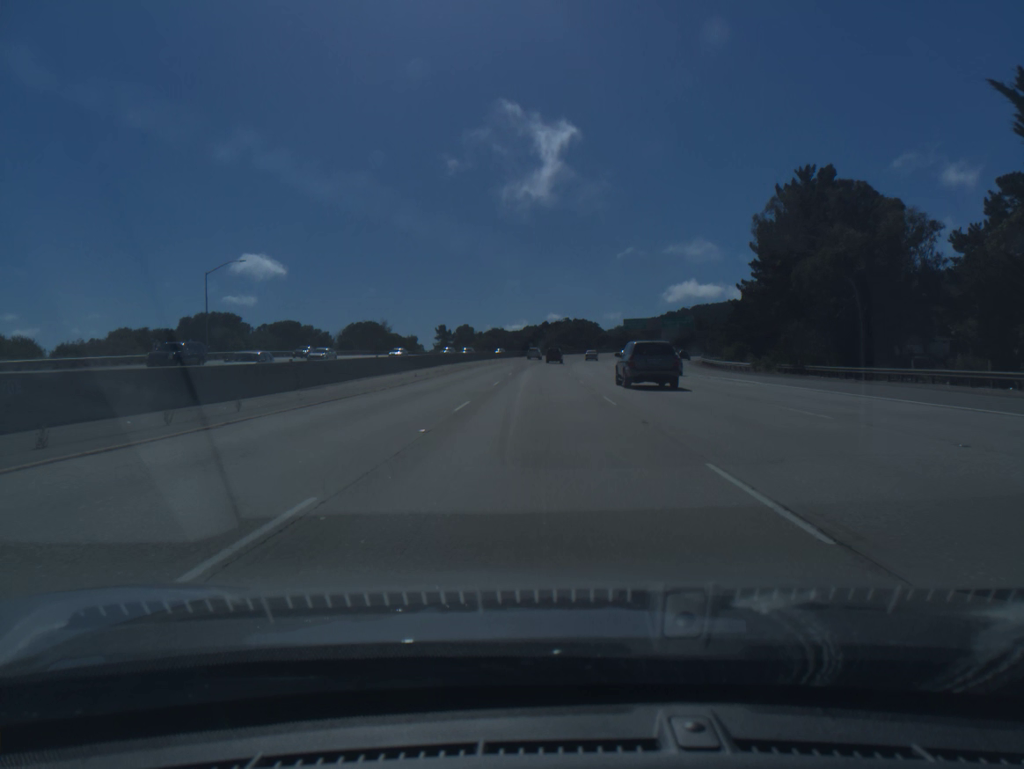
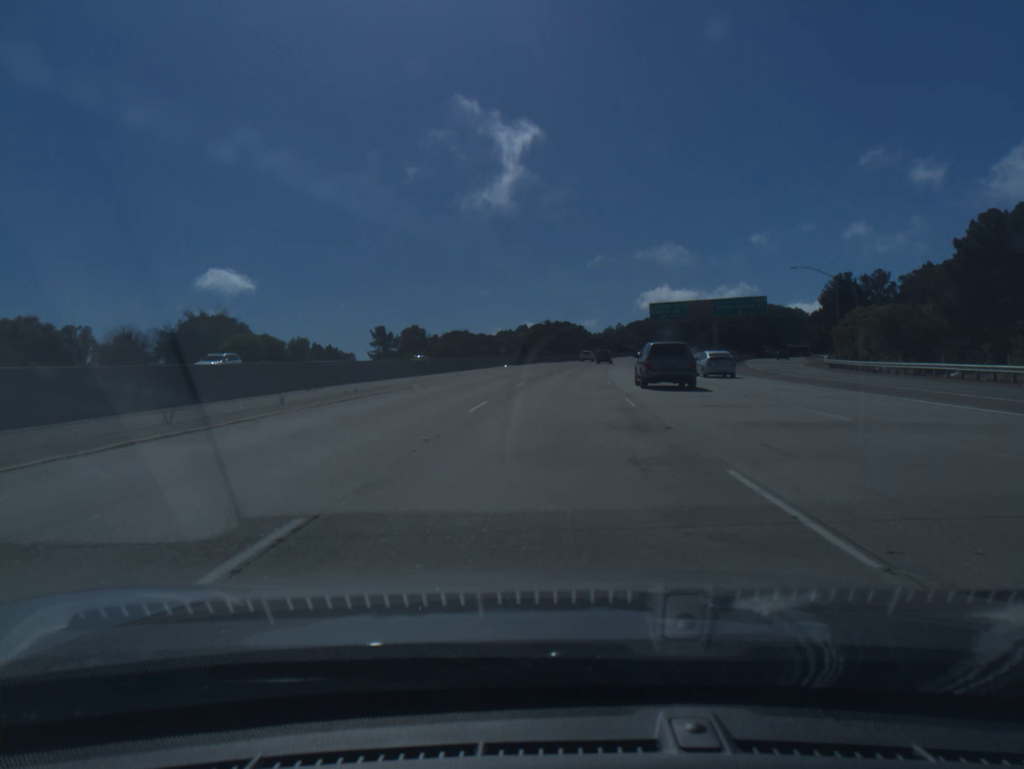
(+0.2, +71.7) m; +2°
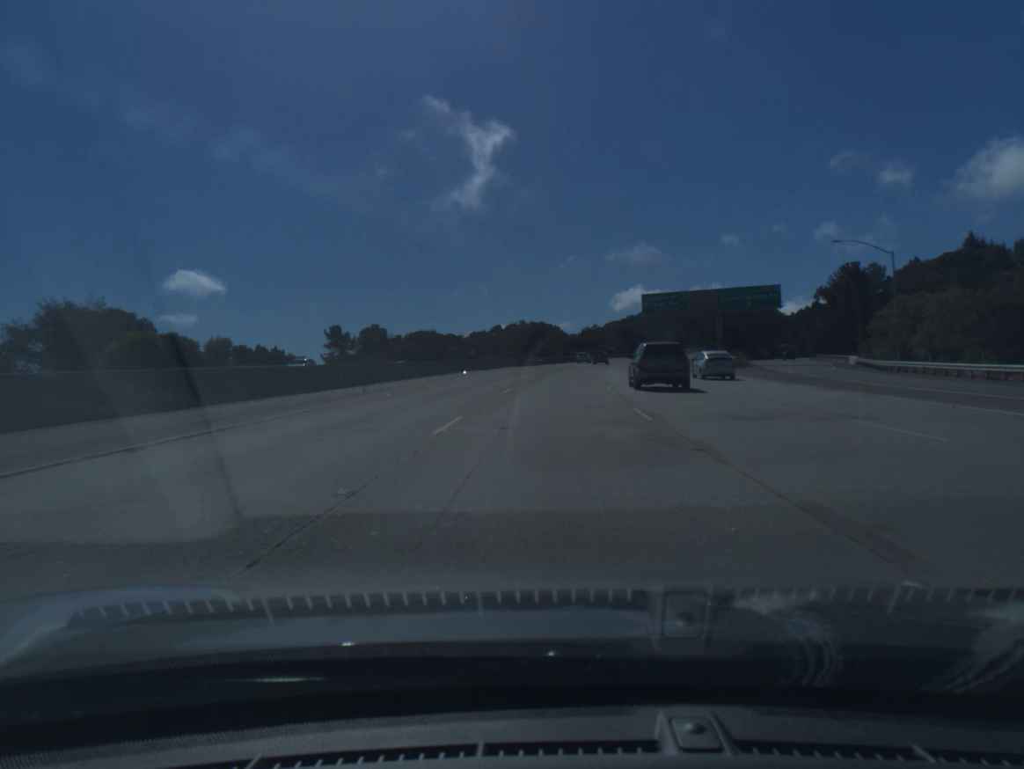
(+0.3, +18.2) m; +2°
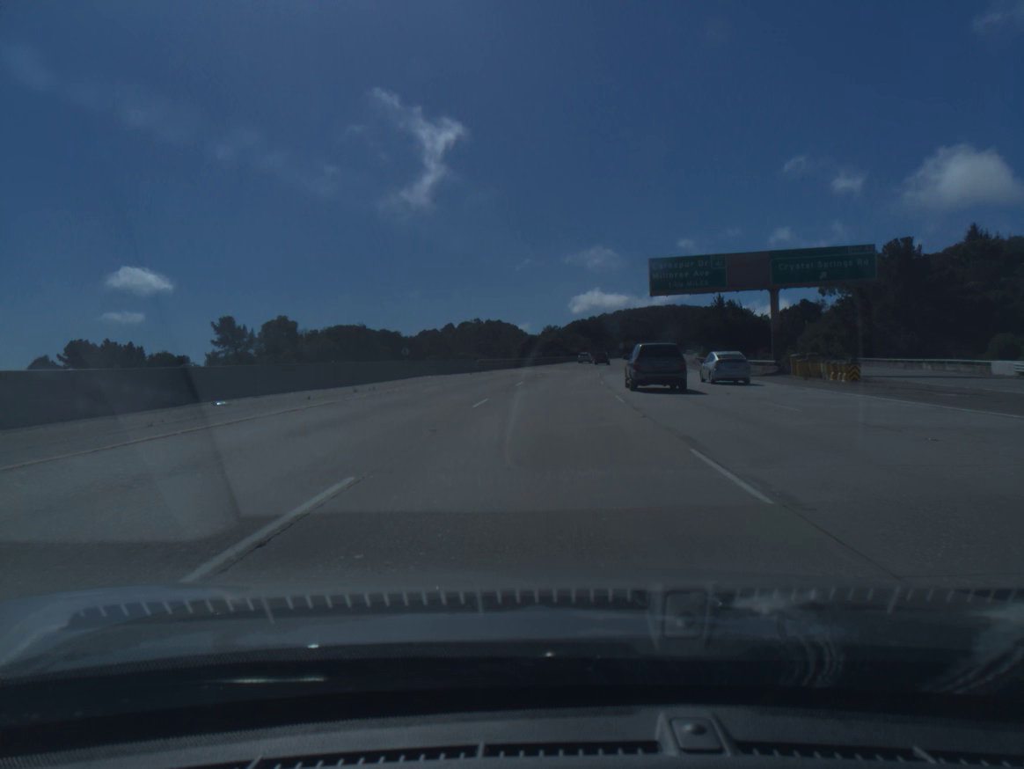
(+1.0, +36.6) m; +3°
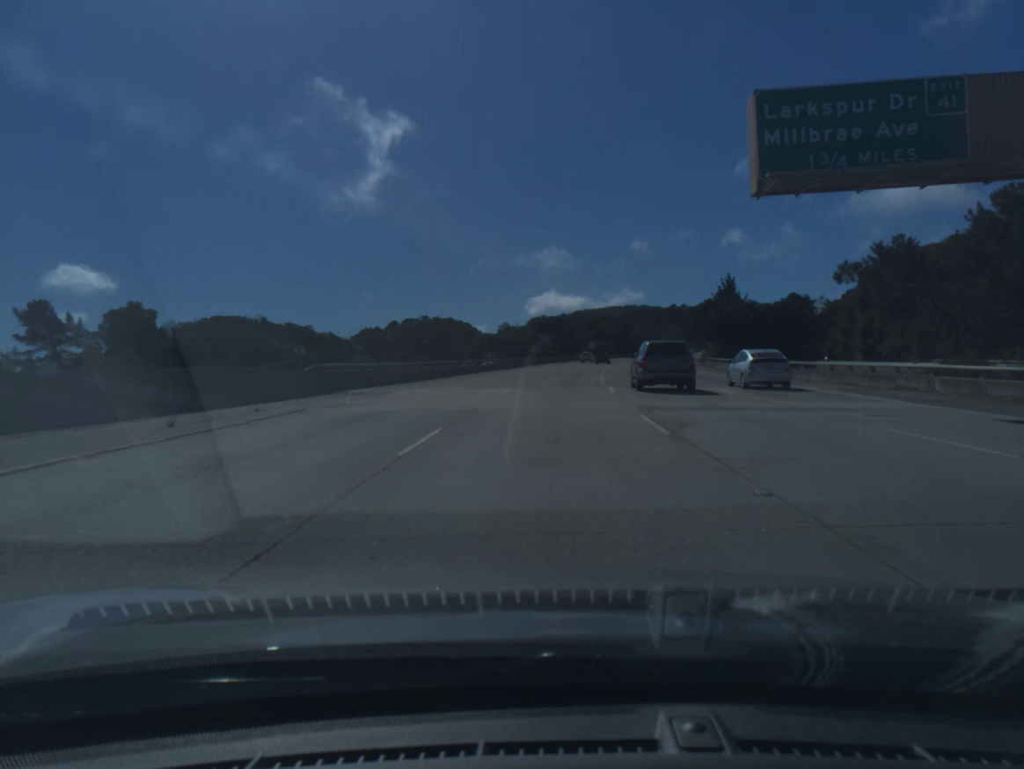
(+0.9, +37.1) m; +3°
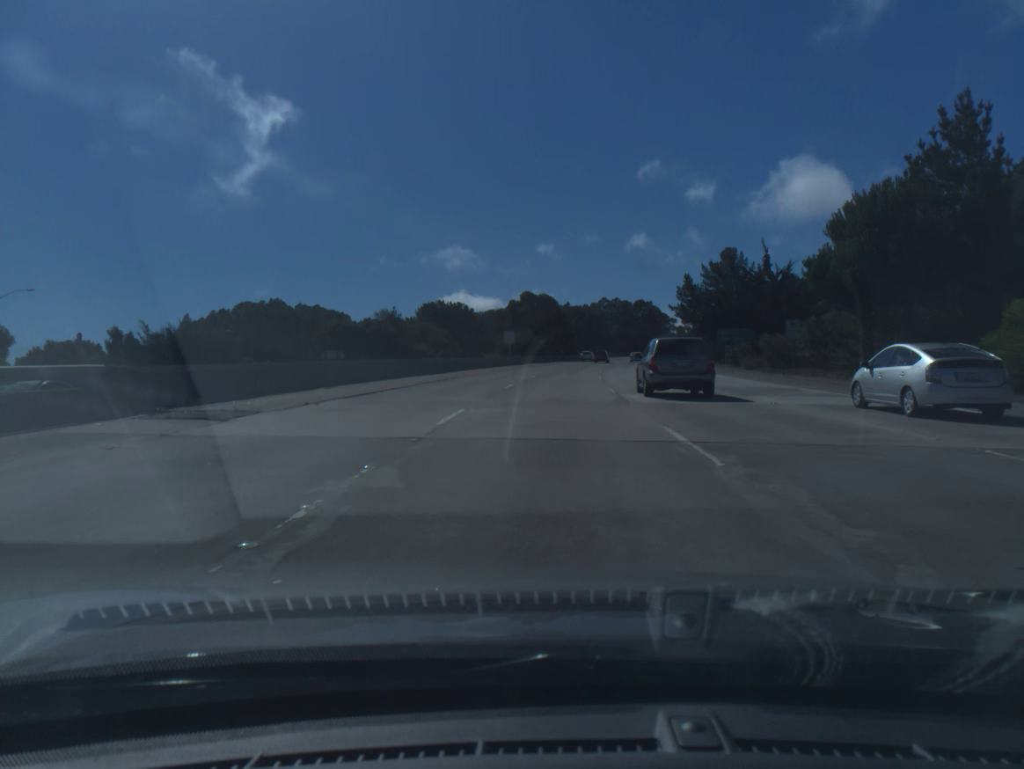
(+4.3, +75.4) m; +6°
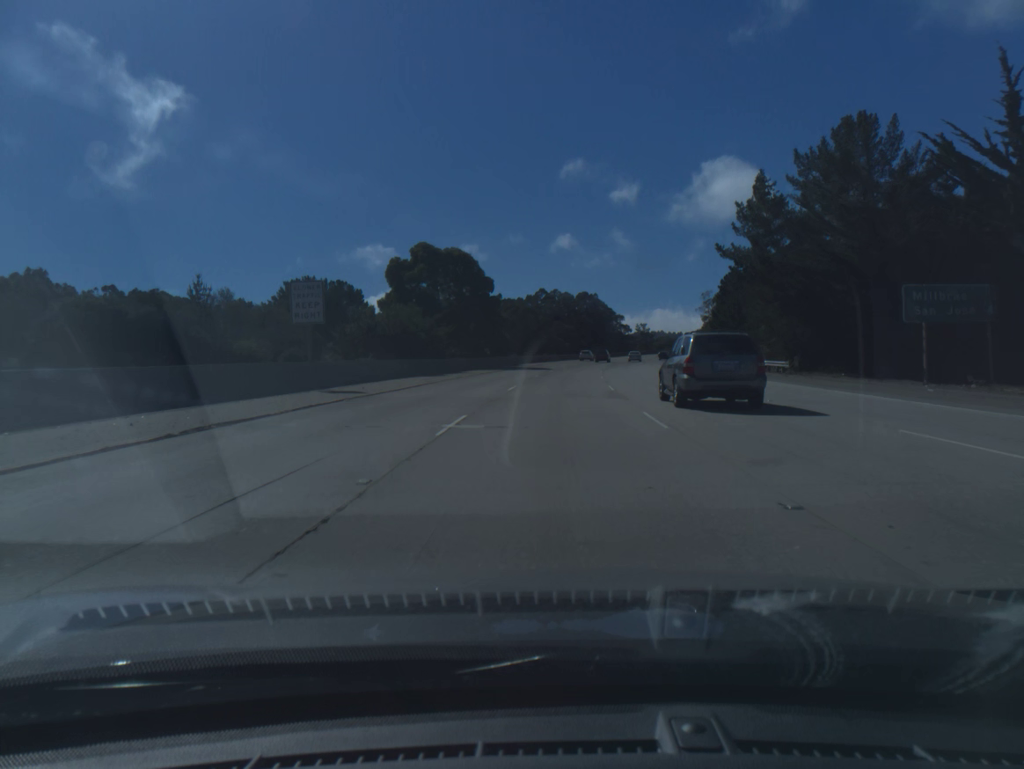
(+2.3, +57.7) m; +5°
